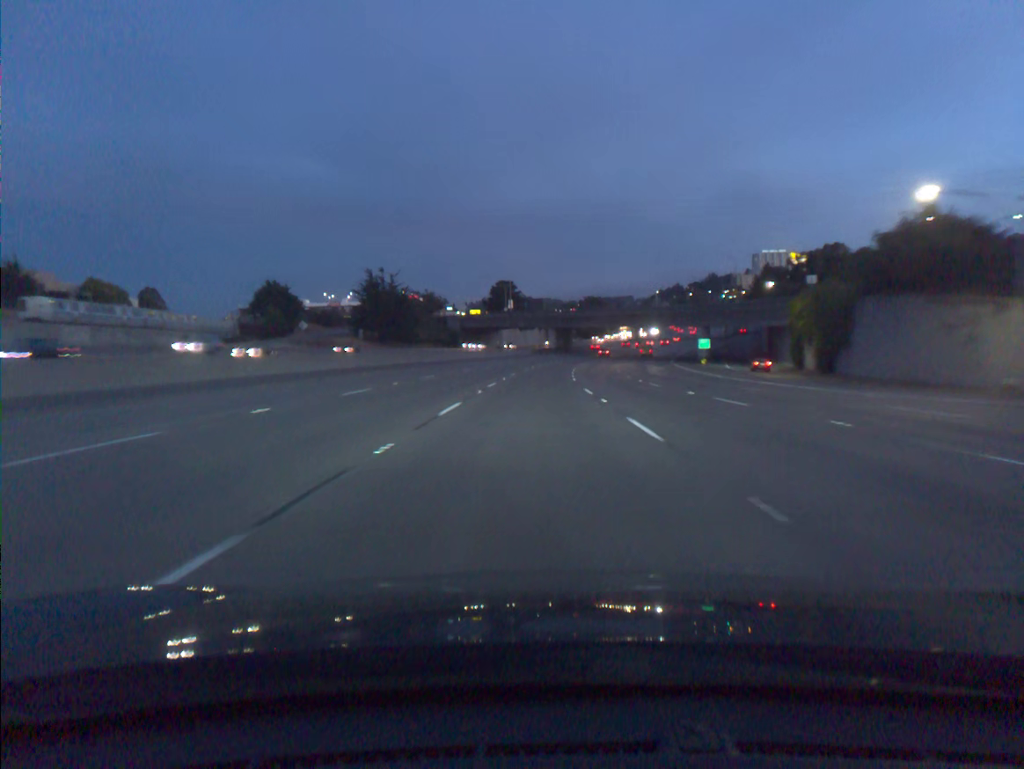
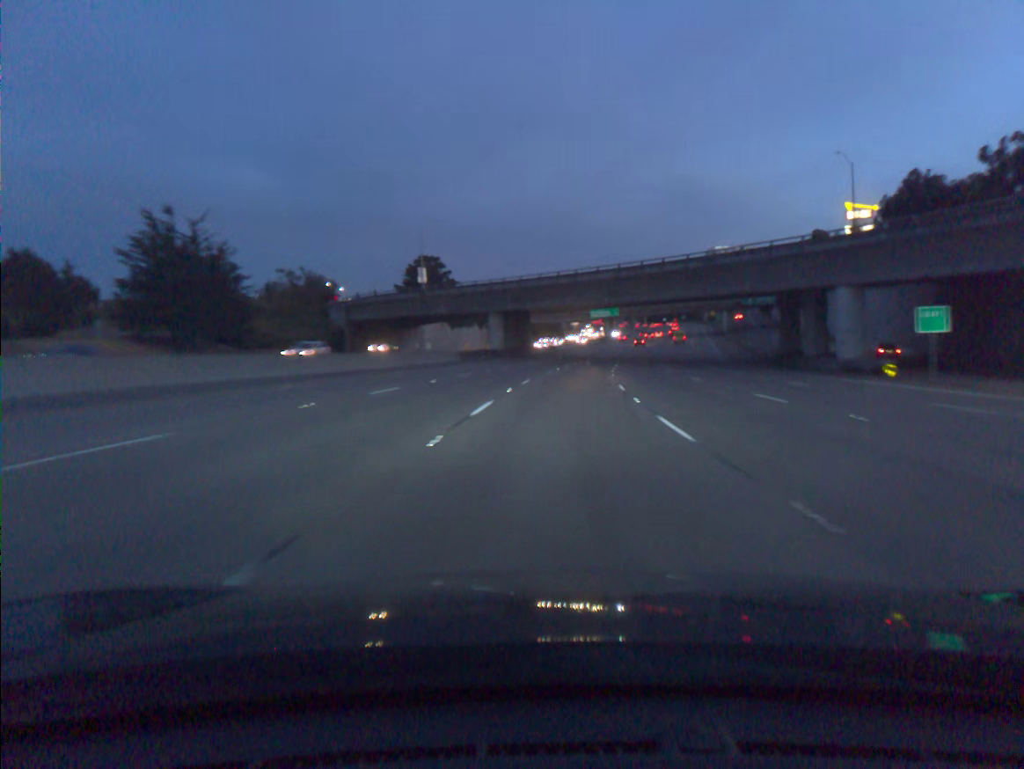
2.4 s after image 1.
(+1.2, +73.7) m; +4°
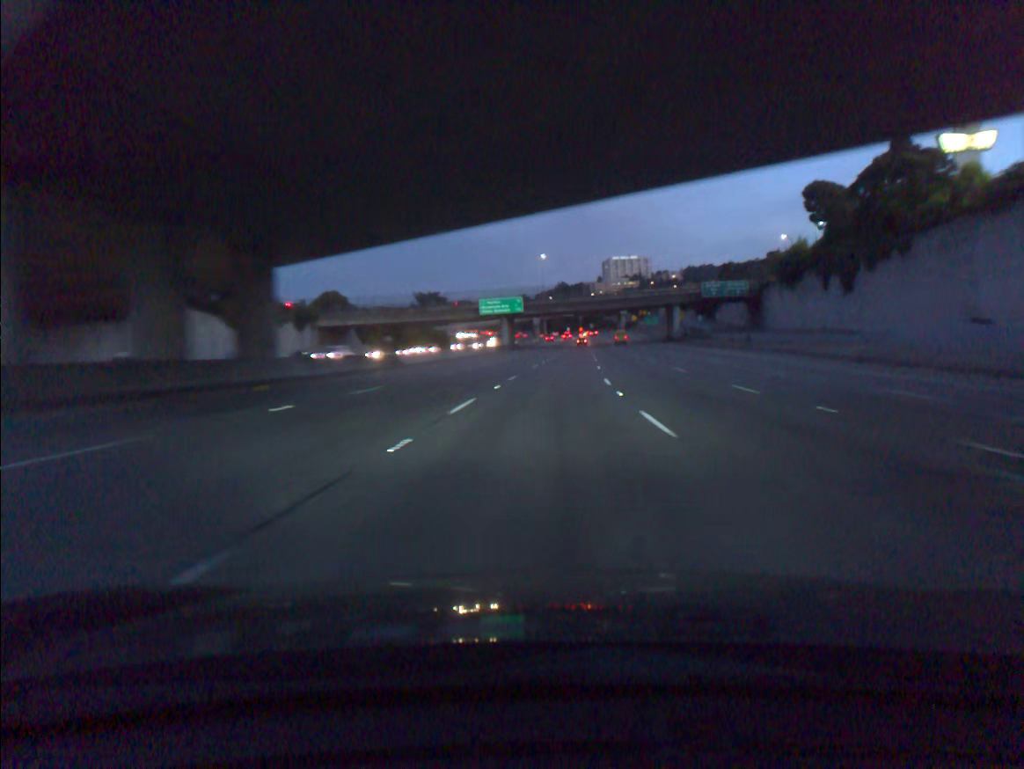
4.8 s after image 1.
(+5.3, +72.8) m; +8°
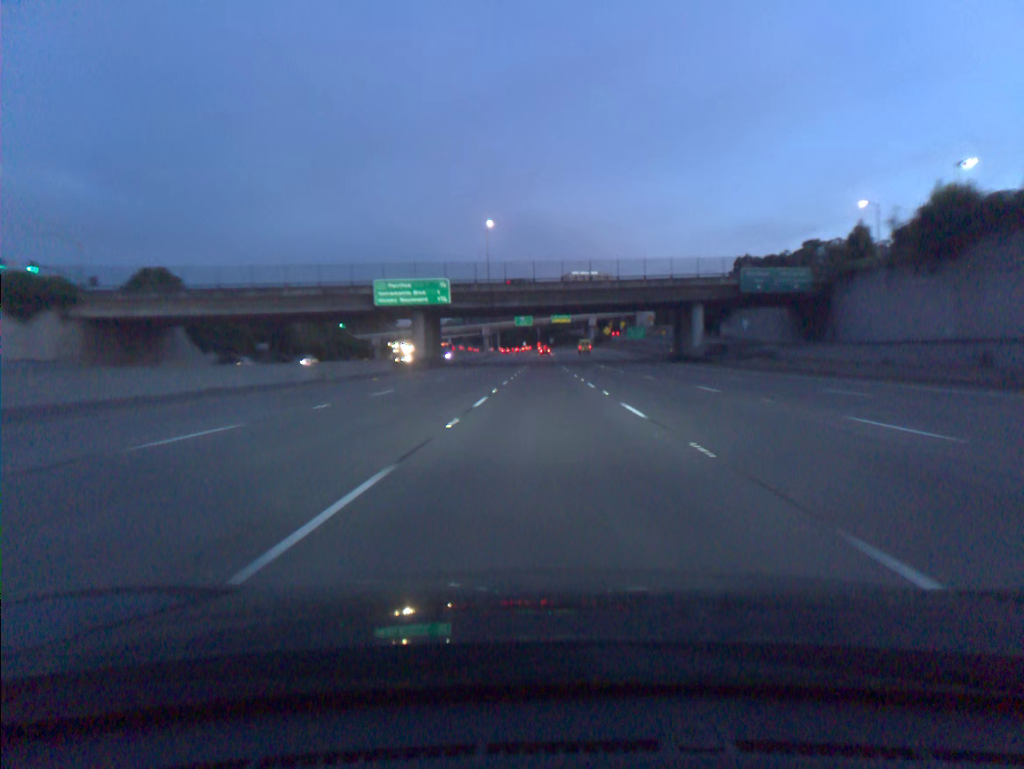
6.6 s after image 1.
(+1.7, +54.6) m; +3°
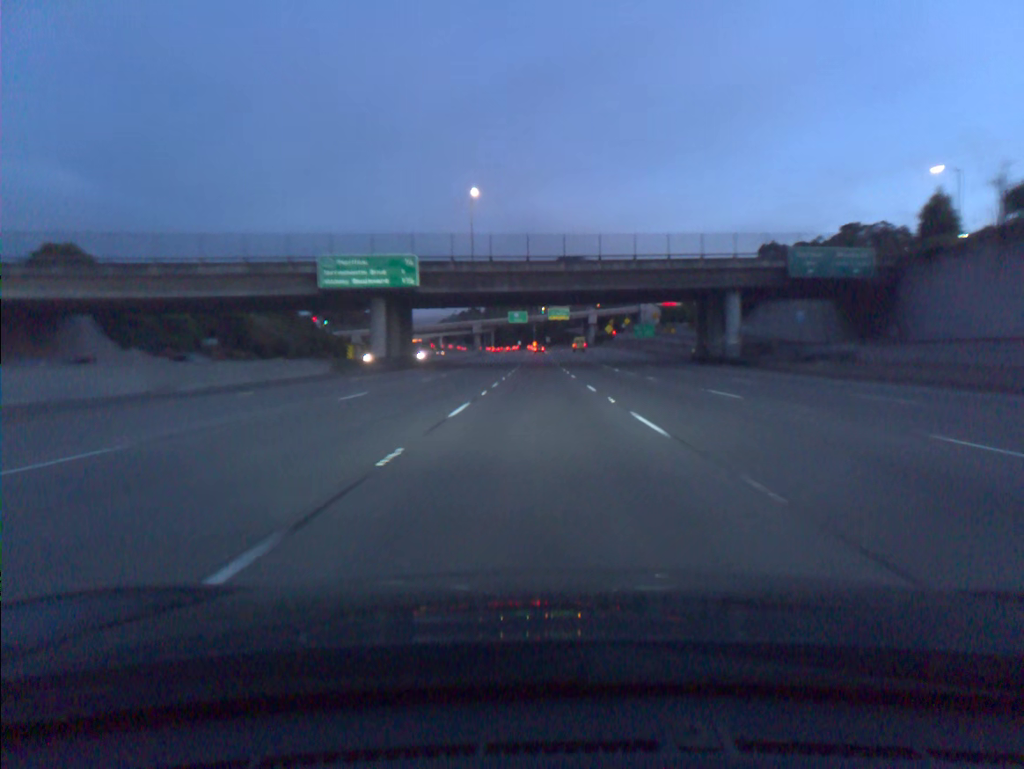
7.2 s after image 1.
(+0.1, +18.1) m; 0°
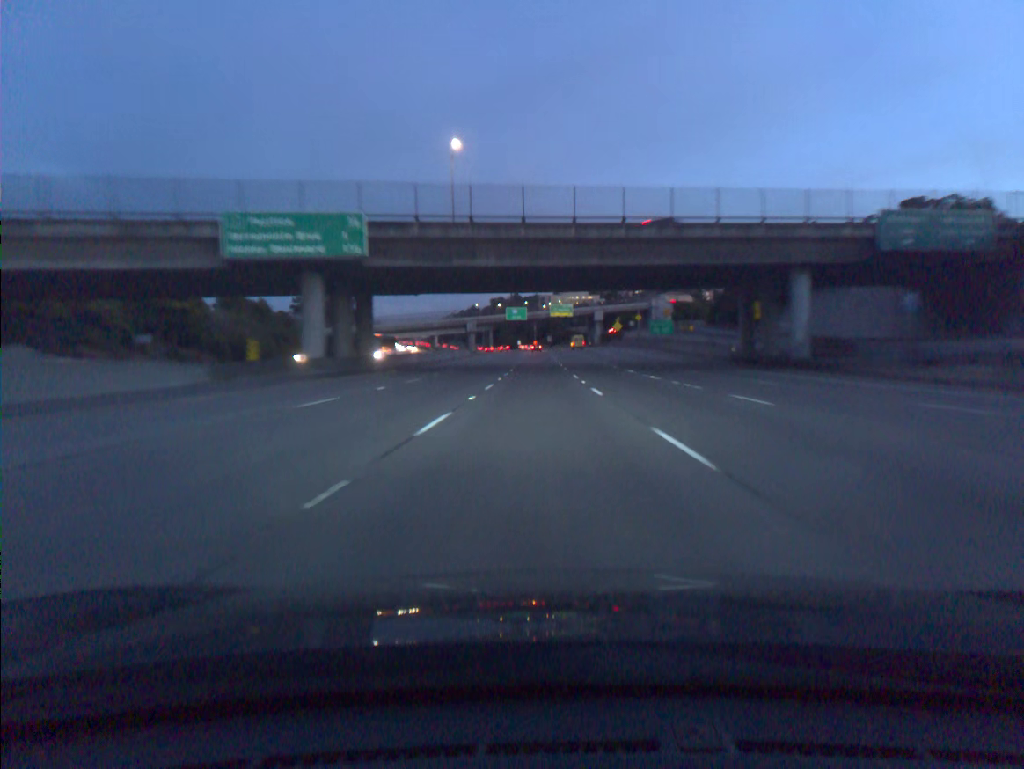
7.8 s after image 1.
(0.0, +18.1) m; 0°
